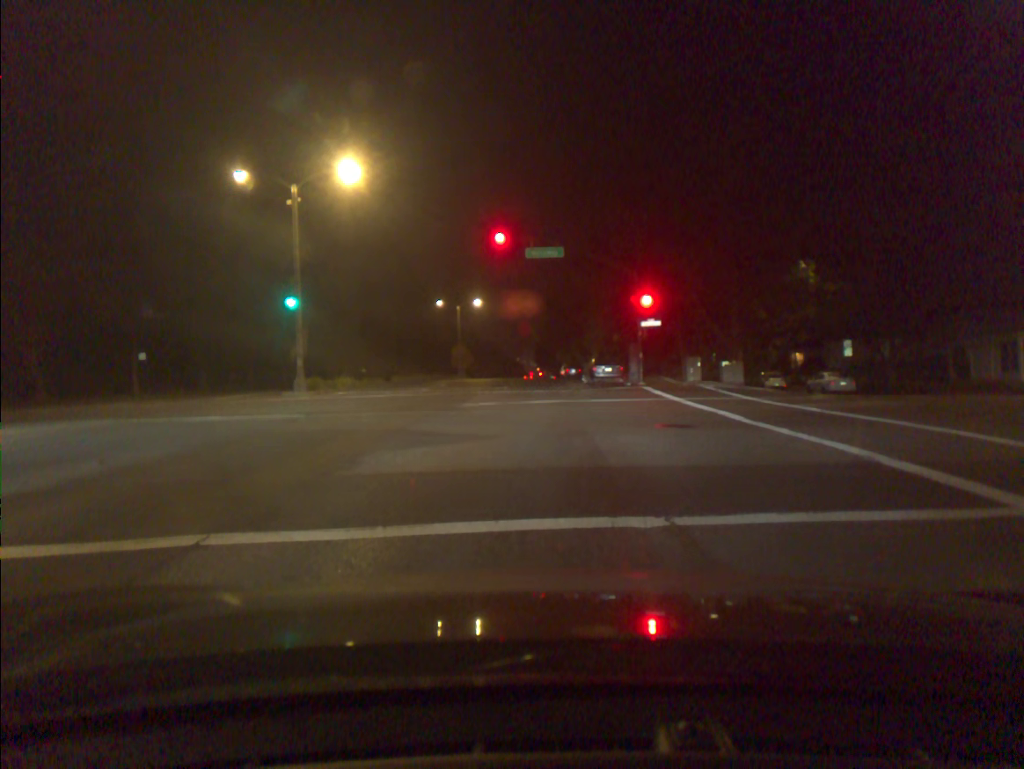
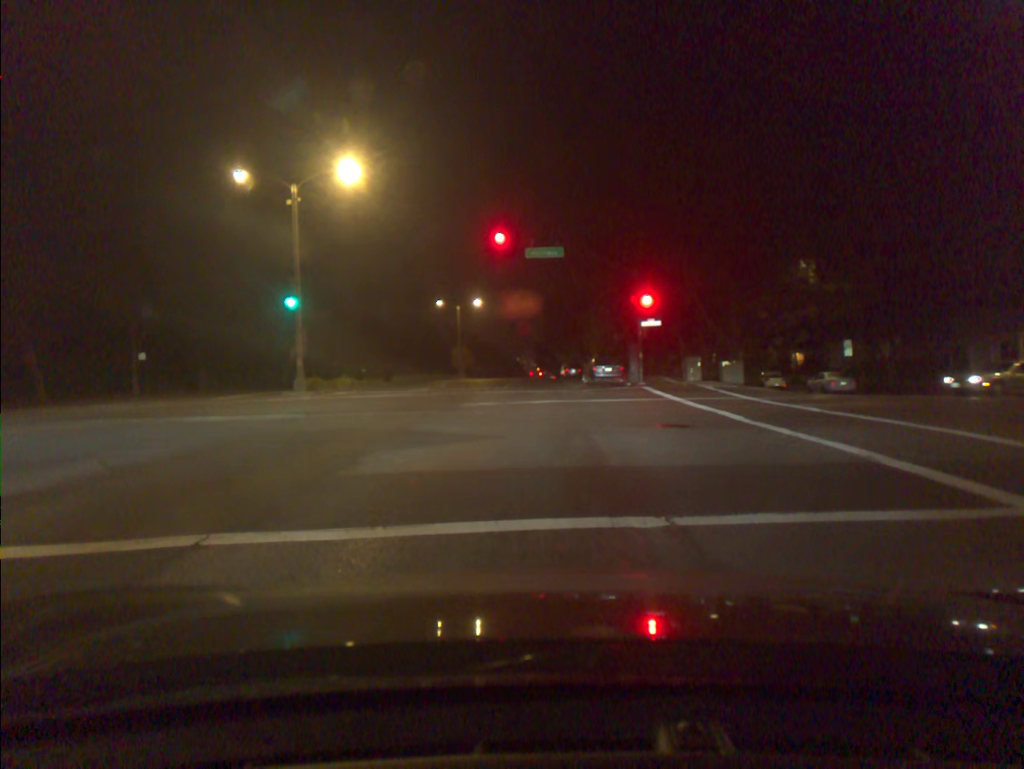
(0.0, 0.0) m; 0°
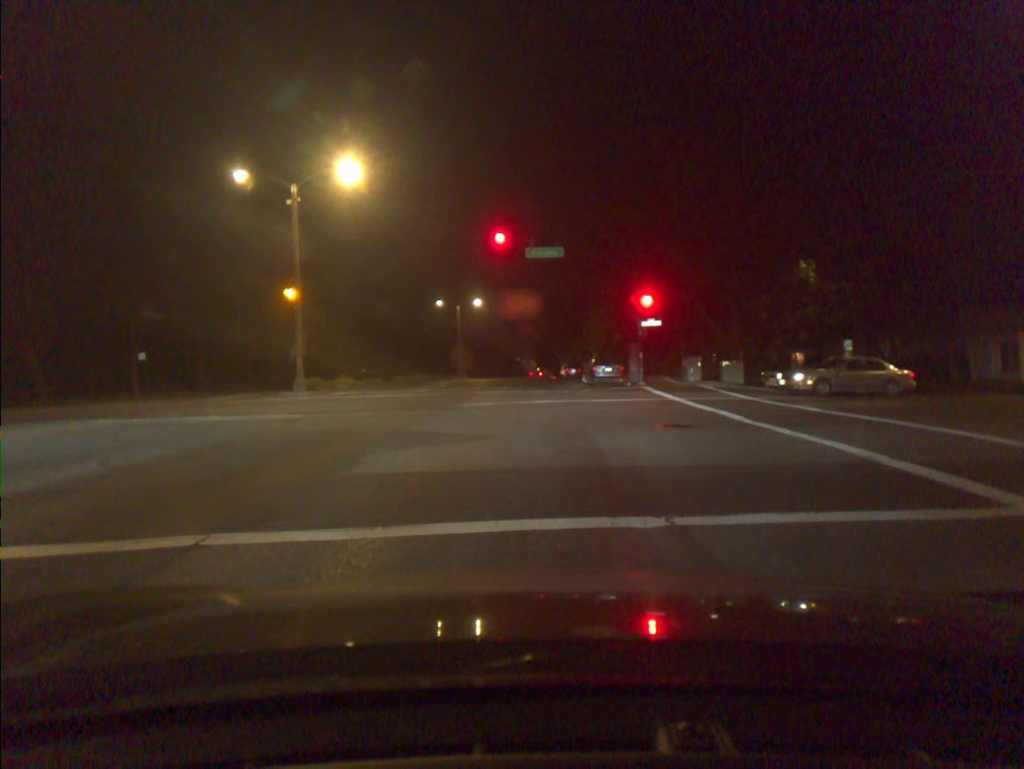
(0.0, 0.0) m; 0°
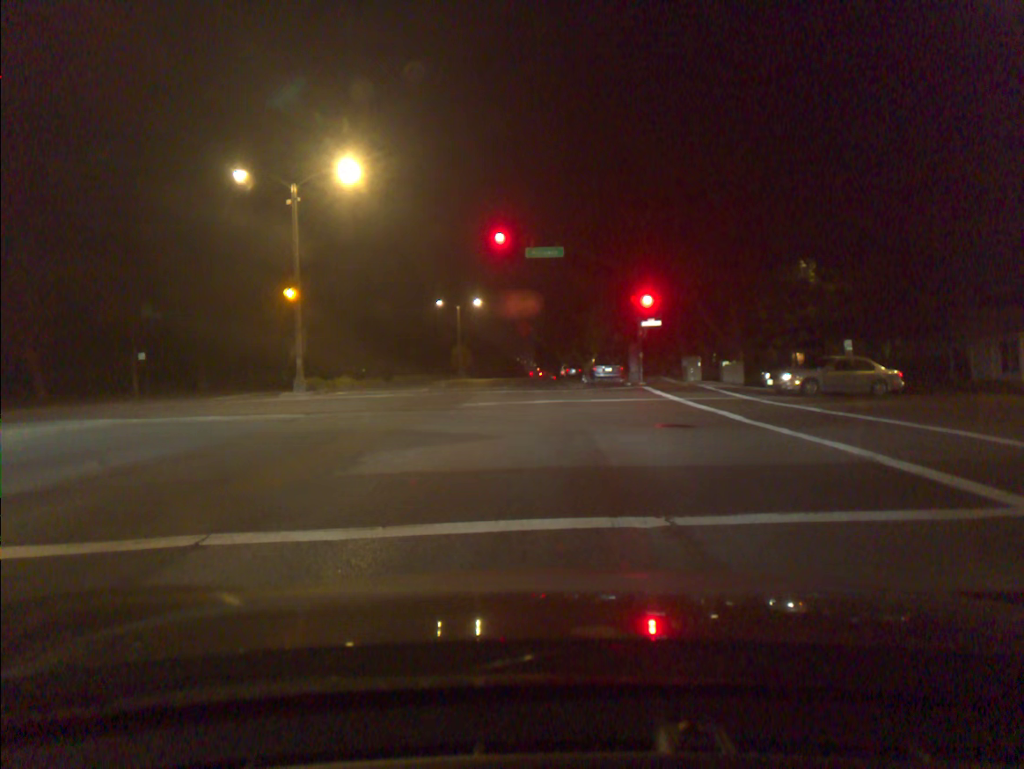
(0.0, 0.0) m; 0°
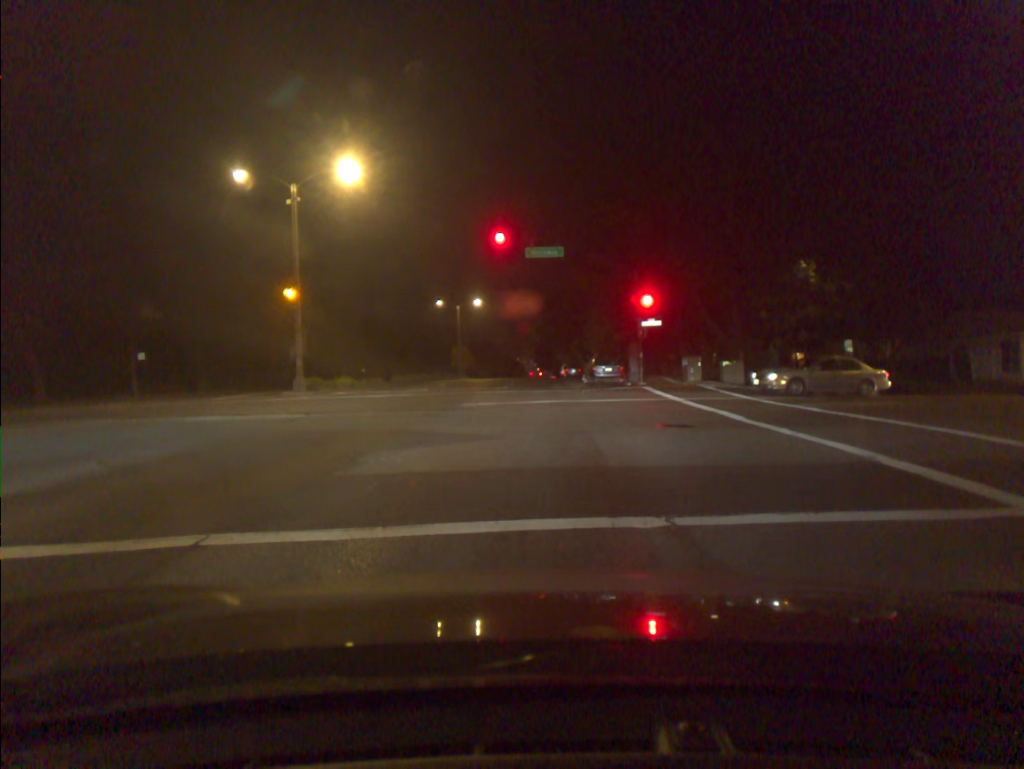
(0.0, 0.0) m; 0°
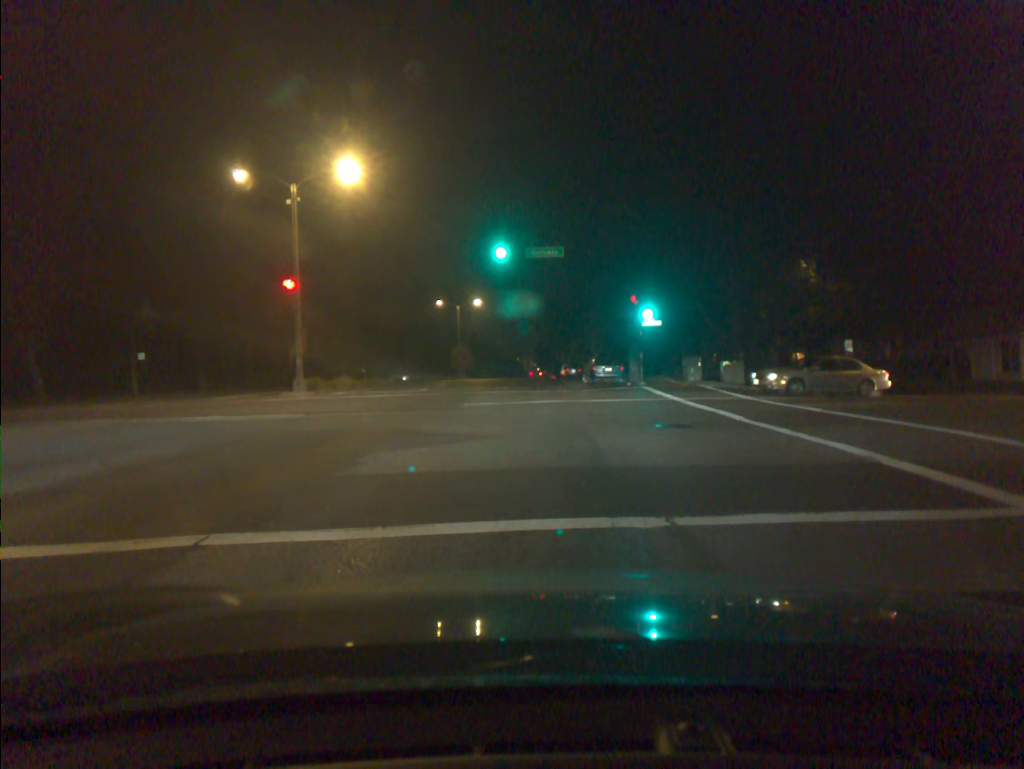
(0.0, 0.0) m; 0°
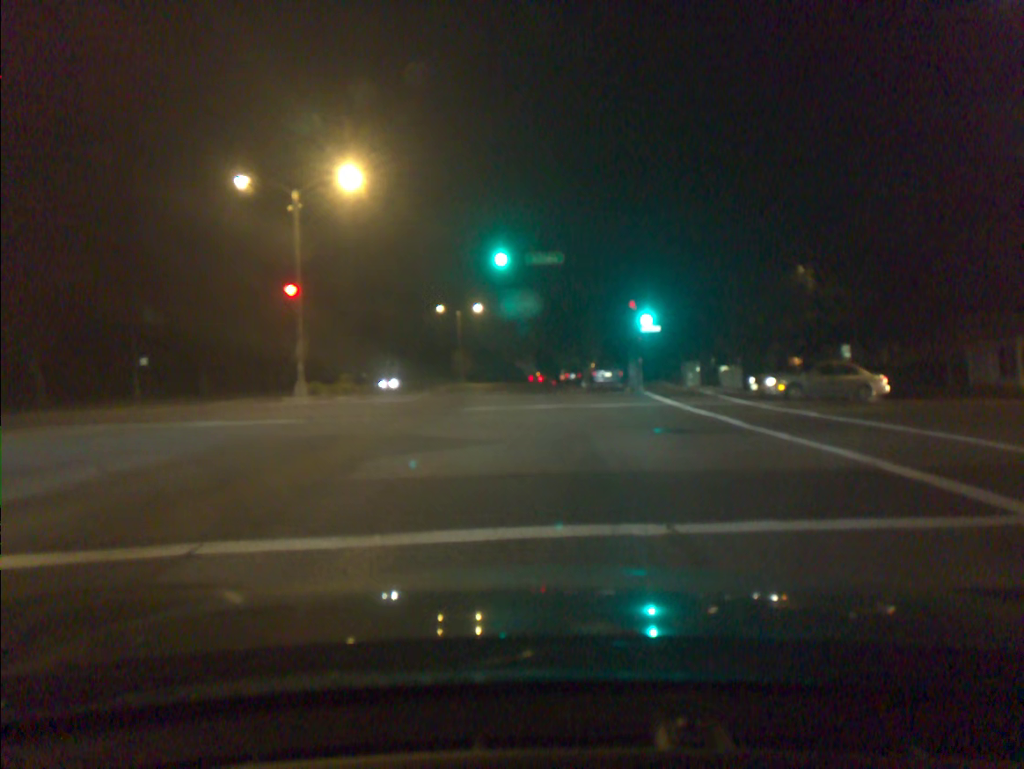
(0.0, +0.1) m; 0°
